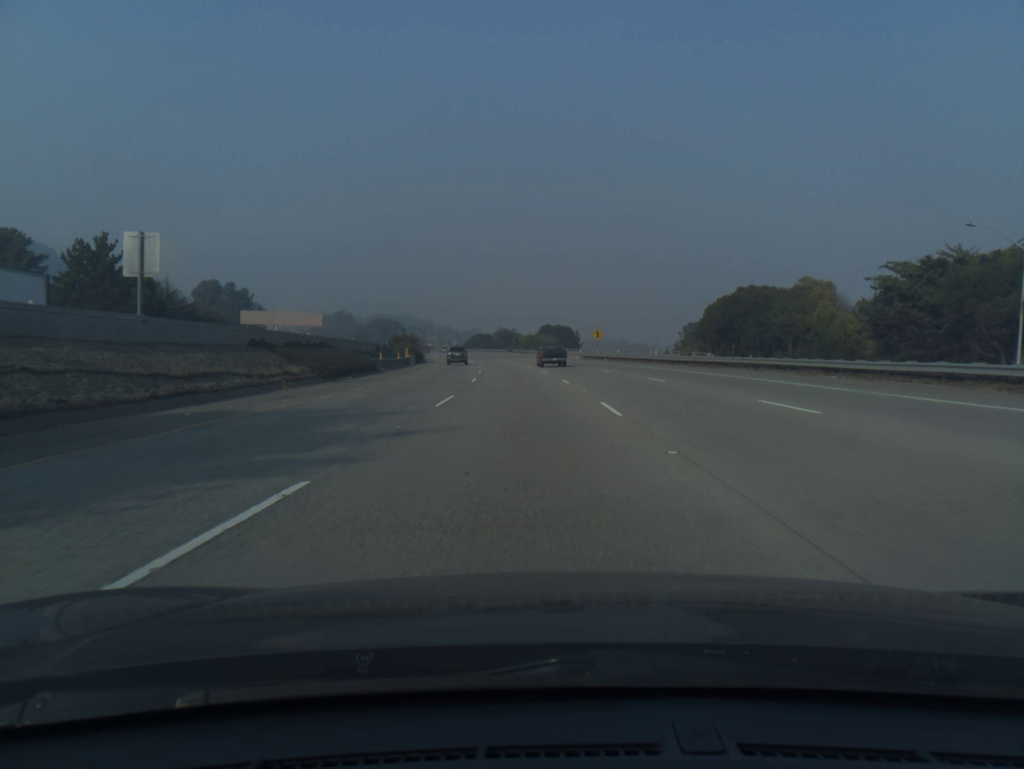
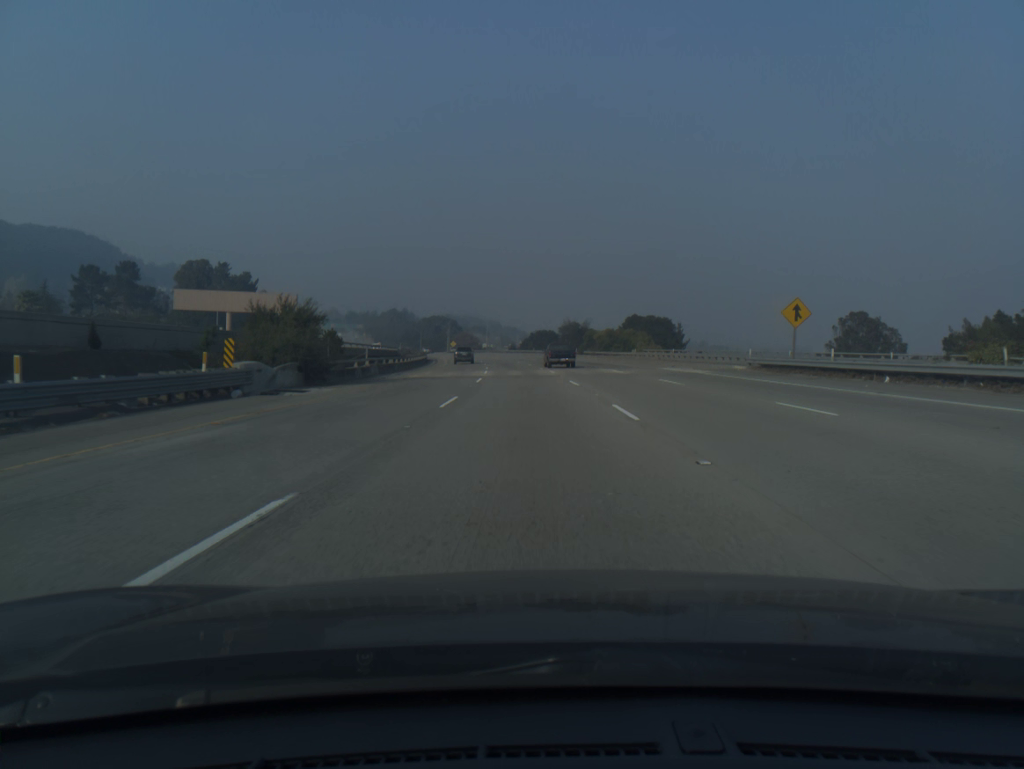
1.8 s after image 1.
(-2.6, +58.8) m; -5°
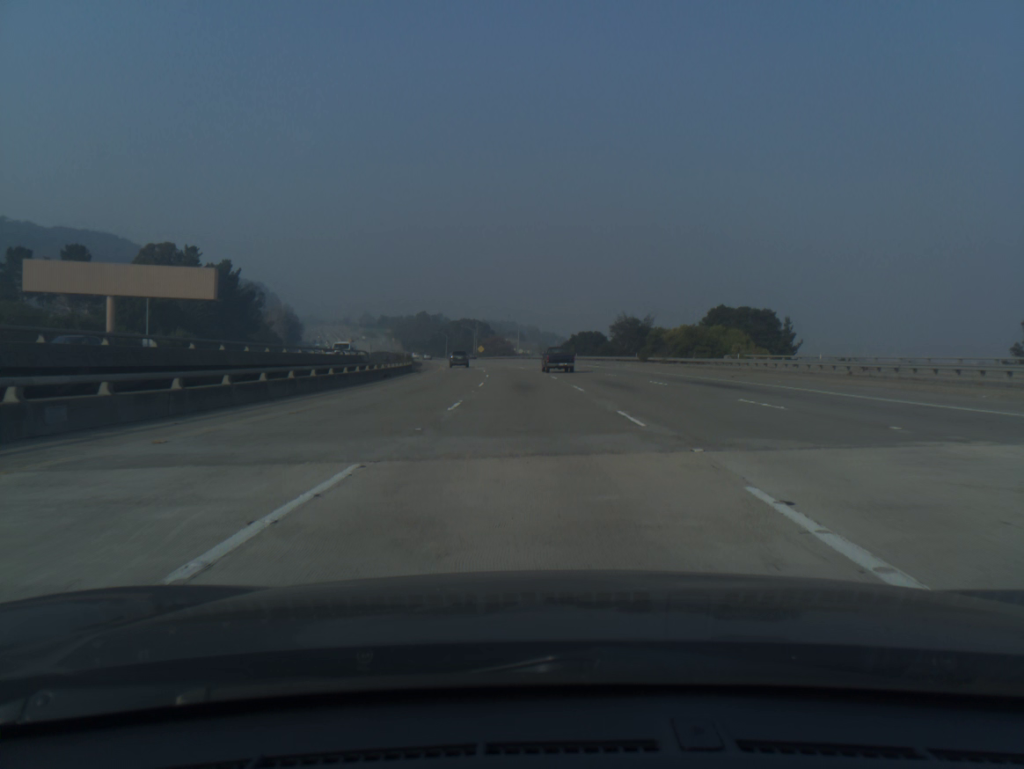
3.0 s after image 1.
(-1.0, +39.2) m; -3°
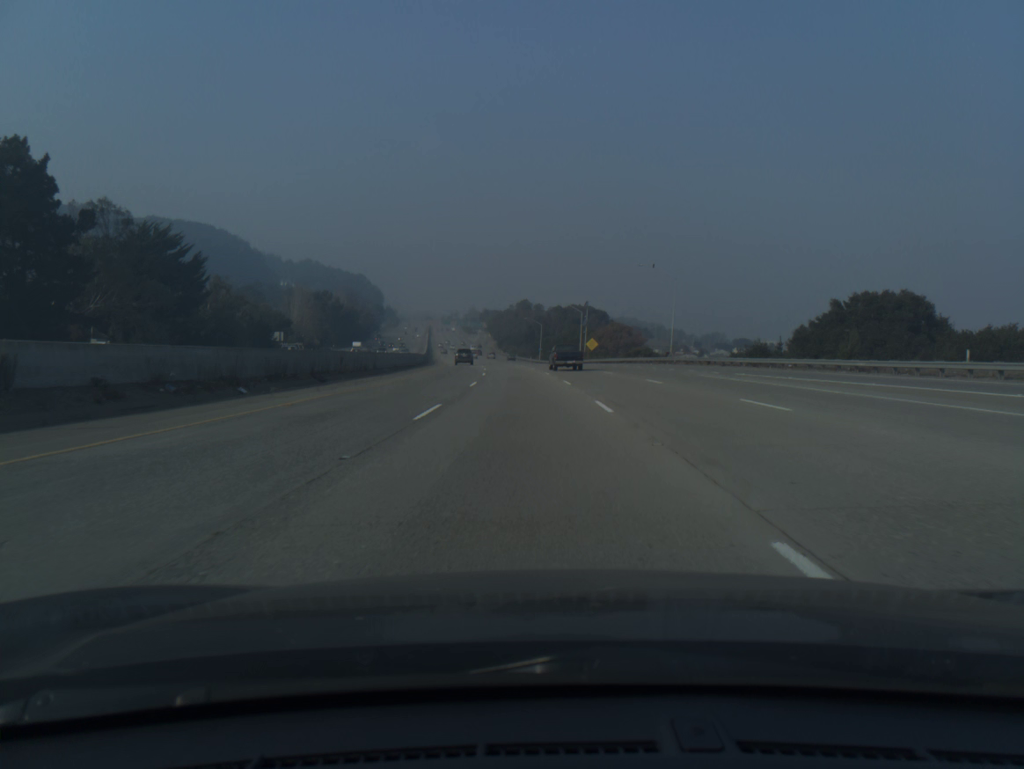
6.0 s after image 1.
(-6.5, +98.0) m; -8°
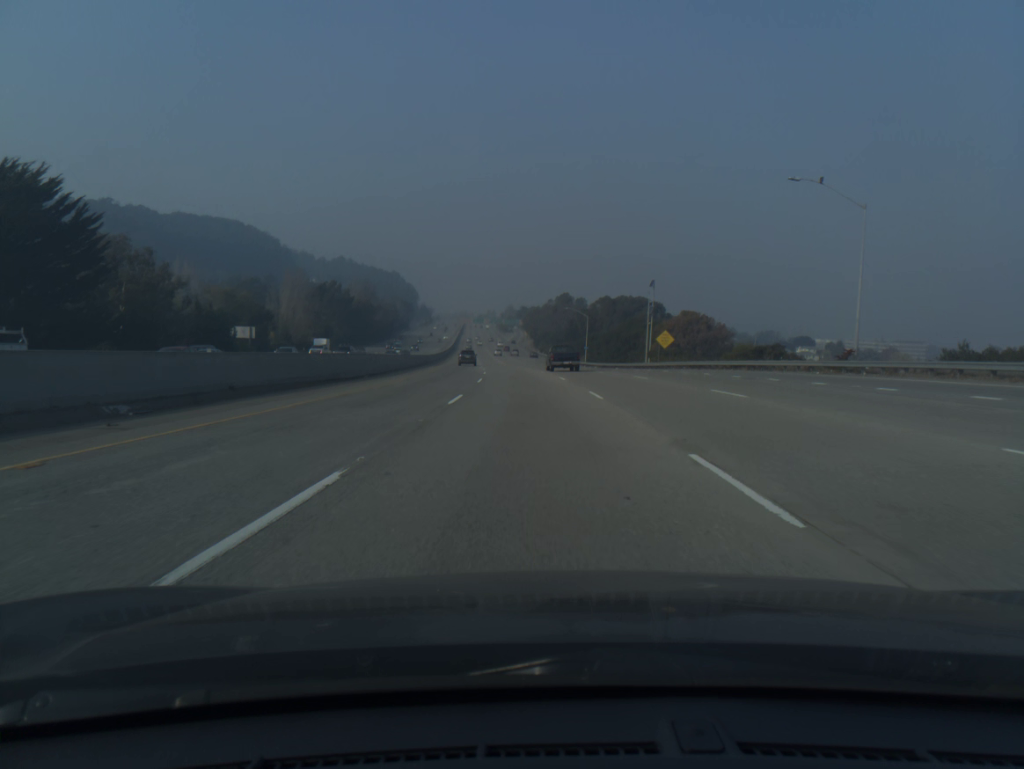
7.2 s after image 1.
(-1.0, +39.4) m; -3°
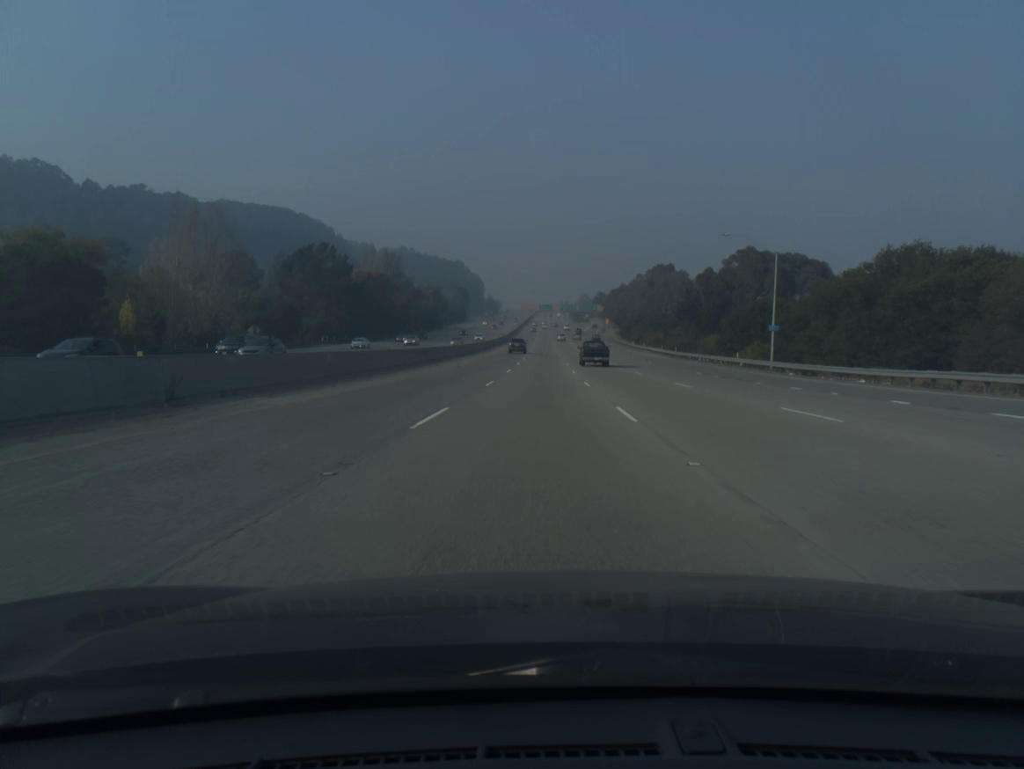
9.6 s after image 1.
(-3.9, +78.8) m; -5°
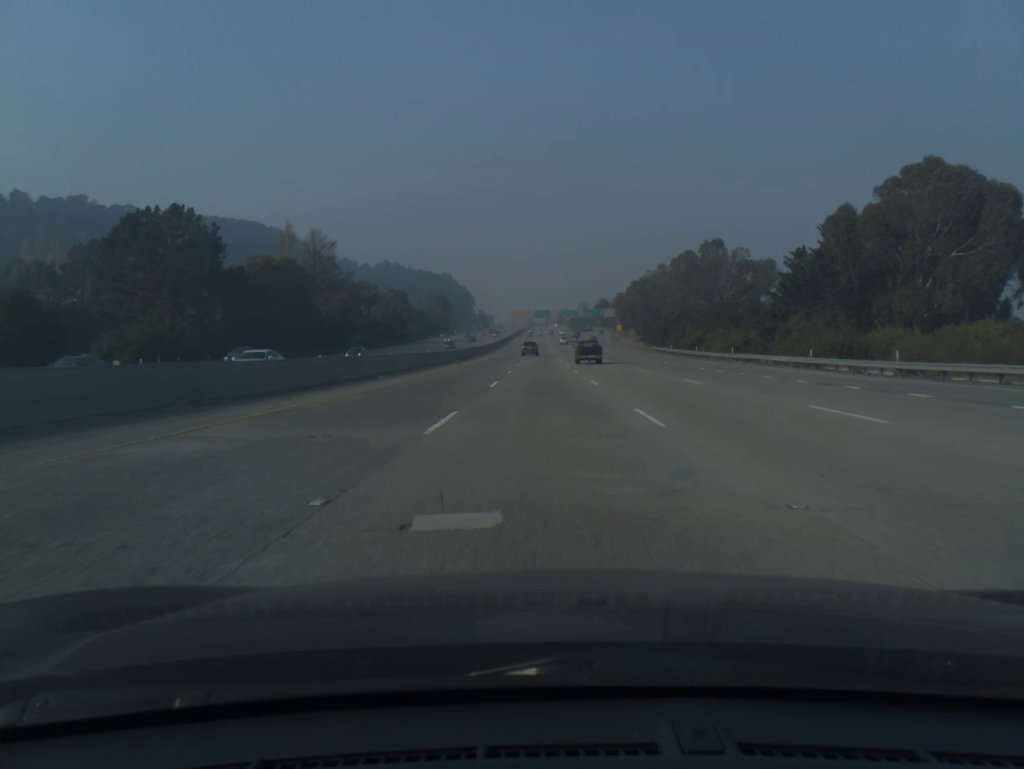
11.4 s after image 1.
(-0.1, +59.5) m; 0°
